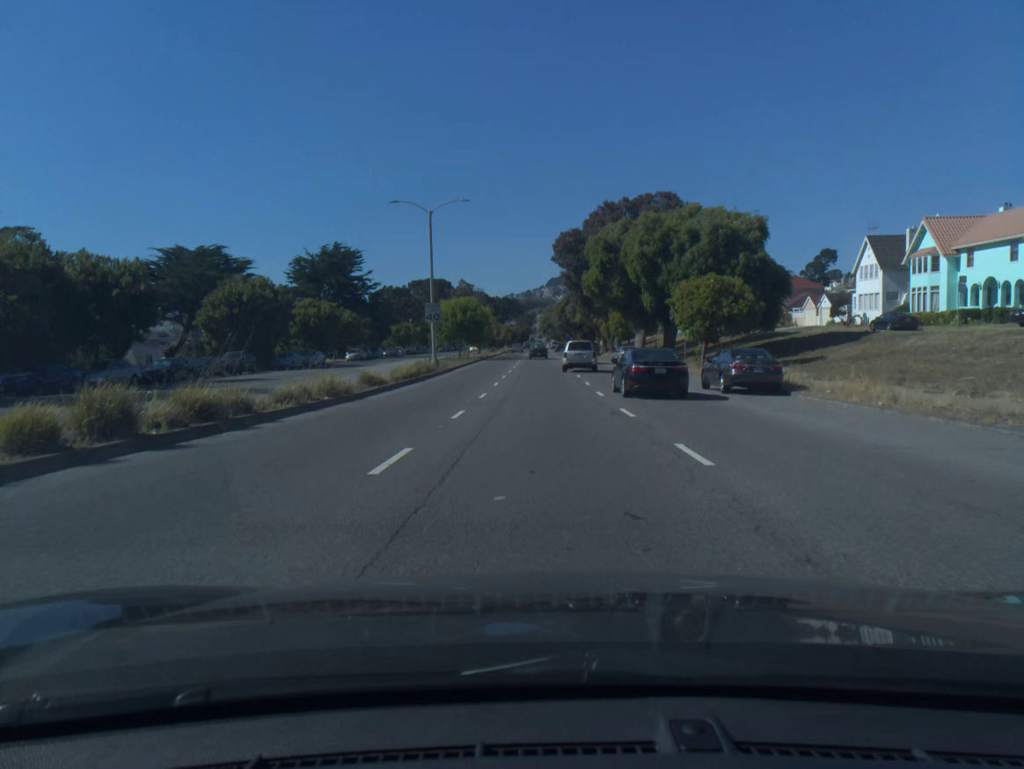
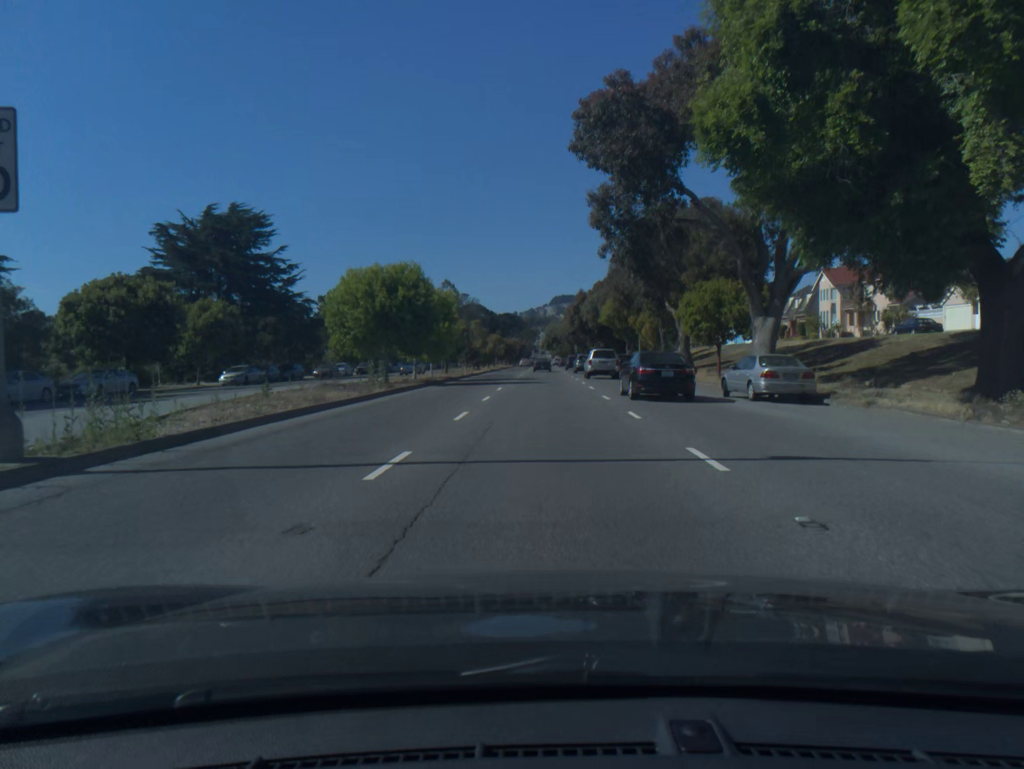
(-0.1, +36.8) m; 0°
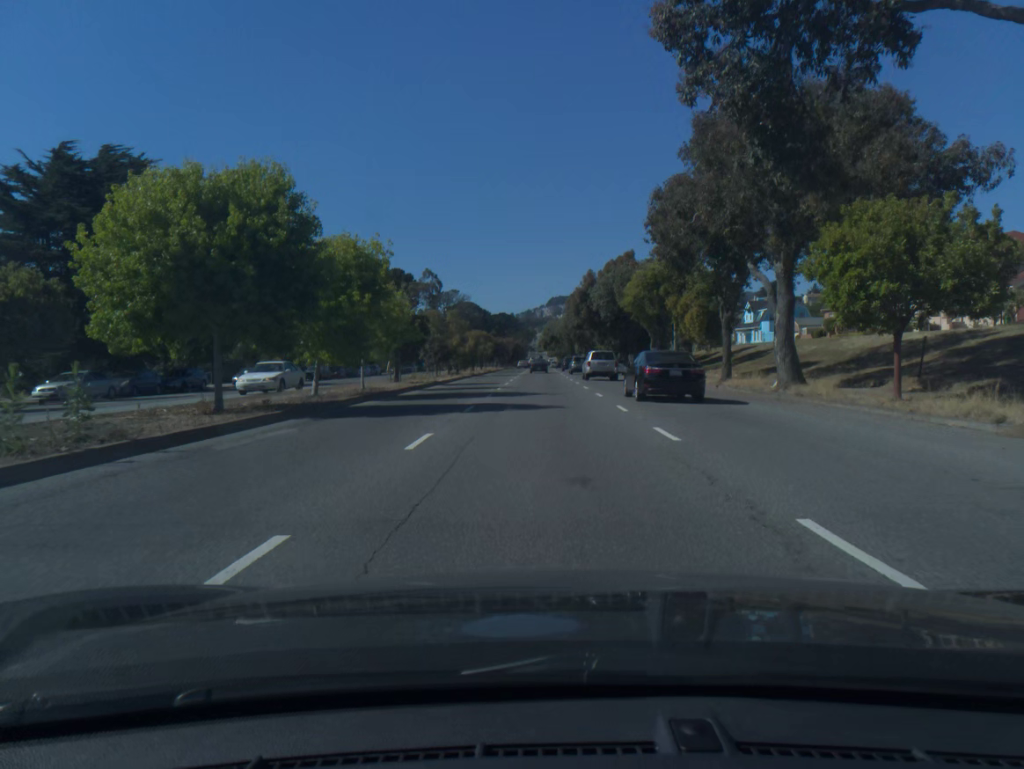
(0.0, +19.4) m; 0°
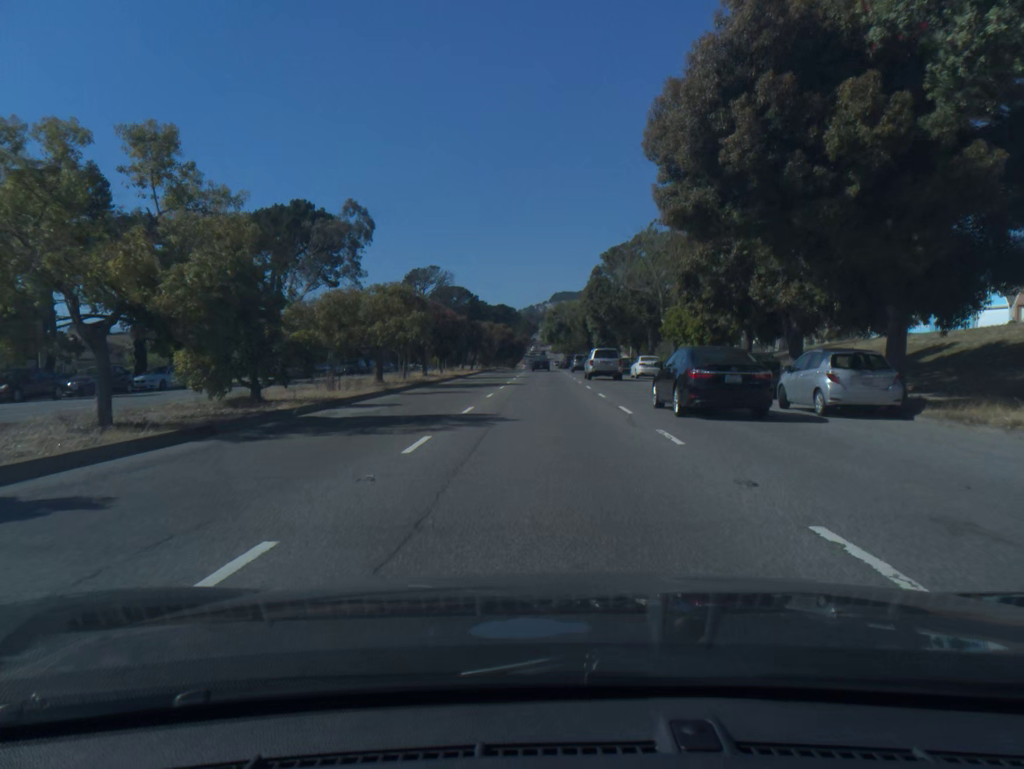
(-0.1, +51.0) m; 0°
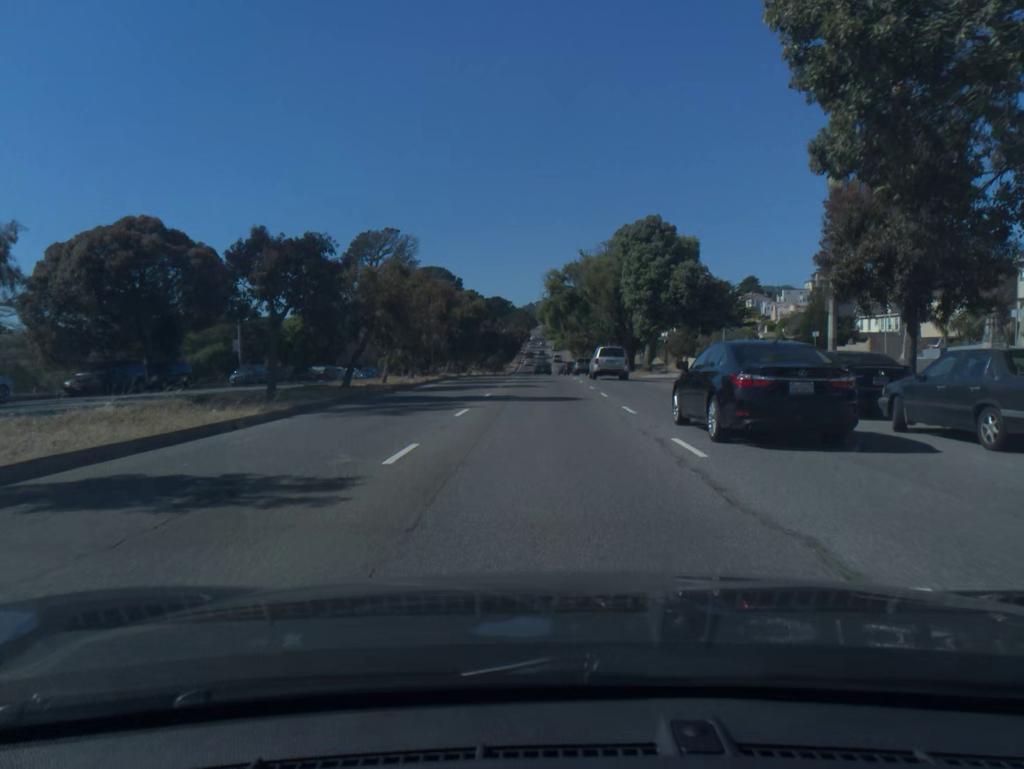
(+0.1, +52.3) m; 0°
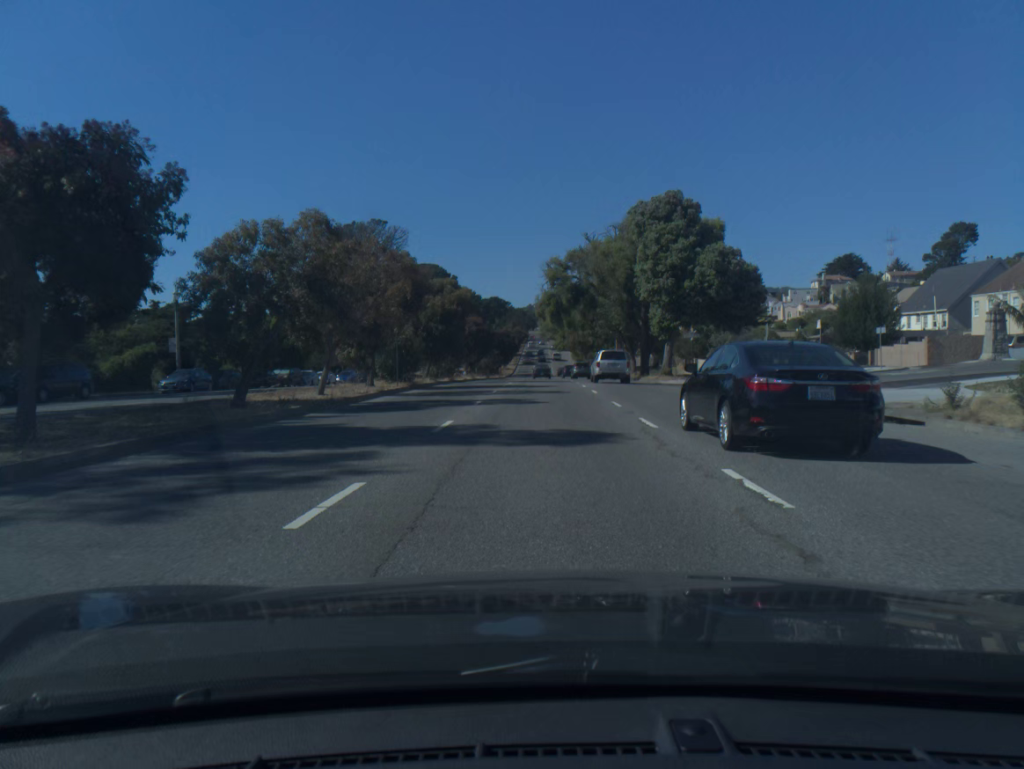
(0.0, +10.5) m; 0°
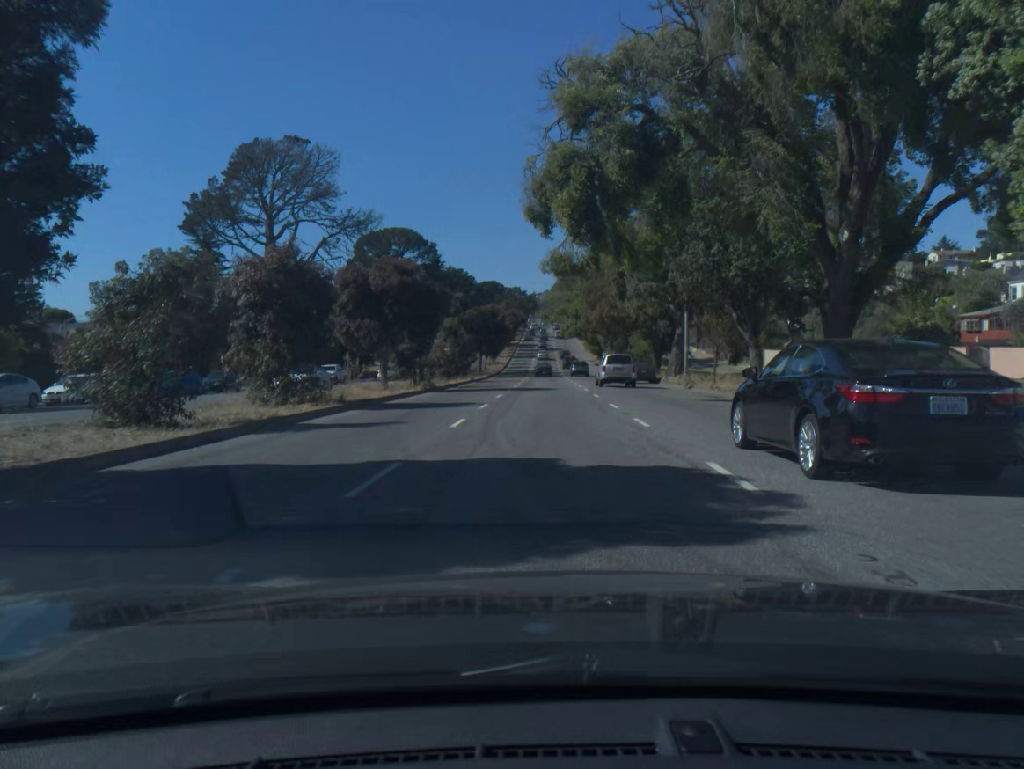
(0.0, +42.2) m; 0°
